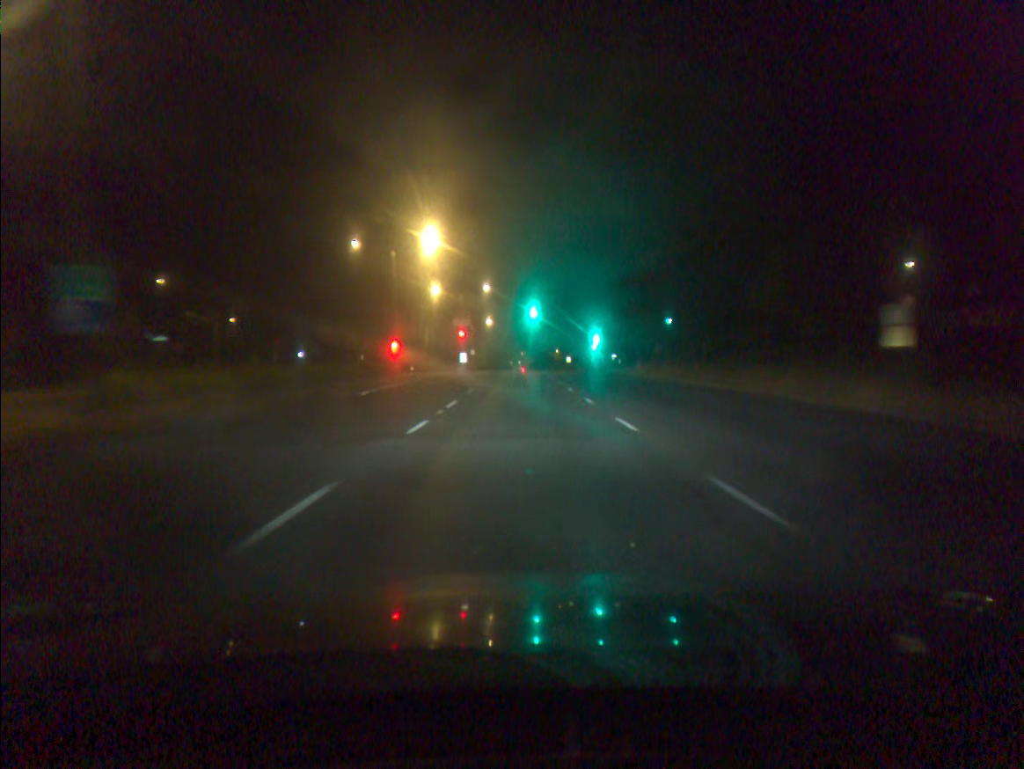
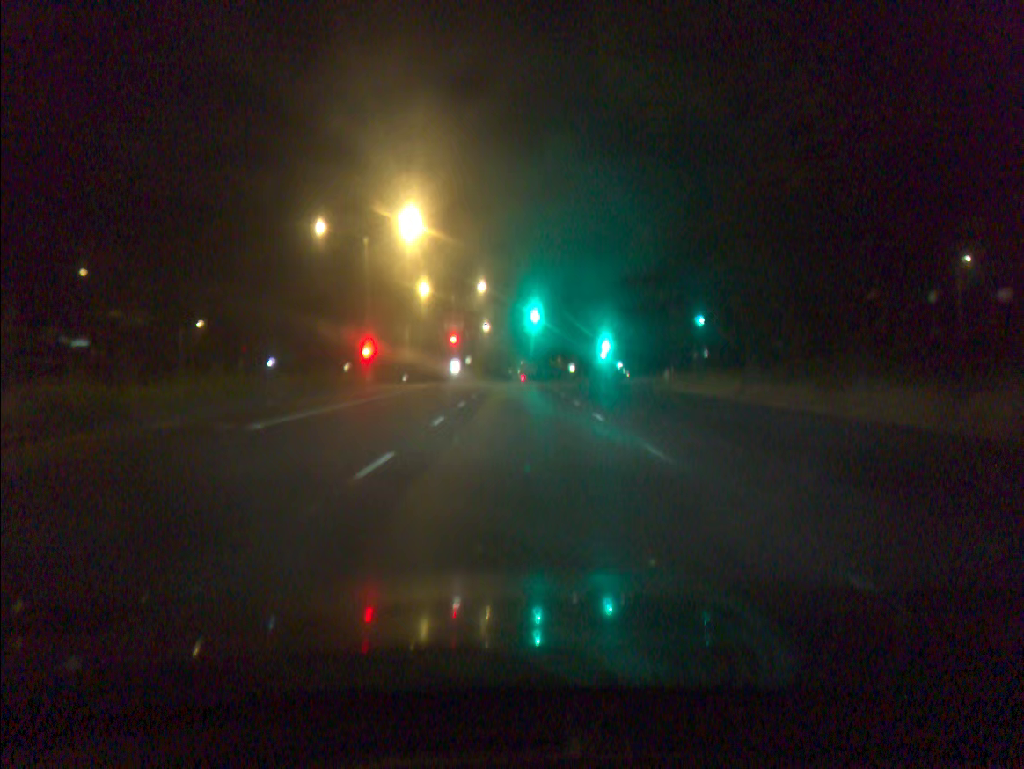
(0.0, +10.6) m; 0°
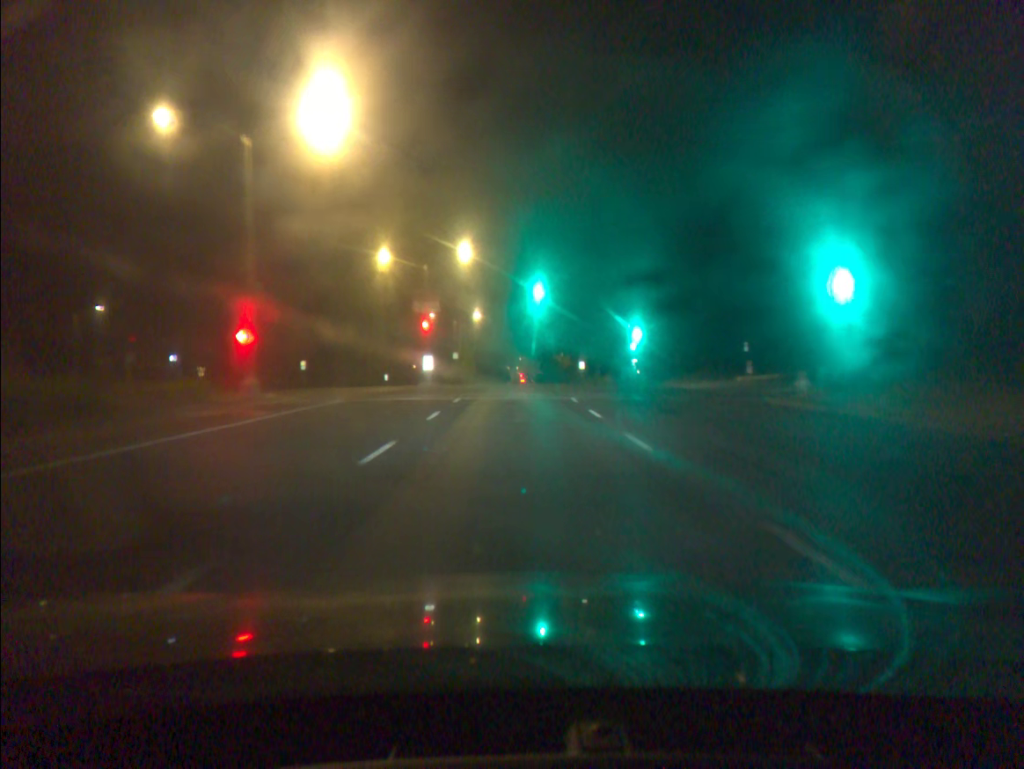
(0.0, +20.9) m; 0°
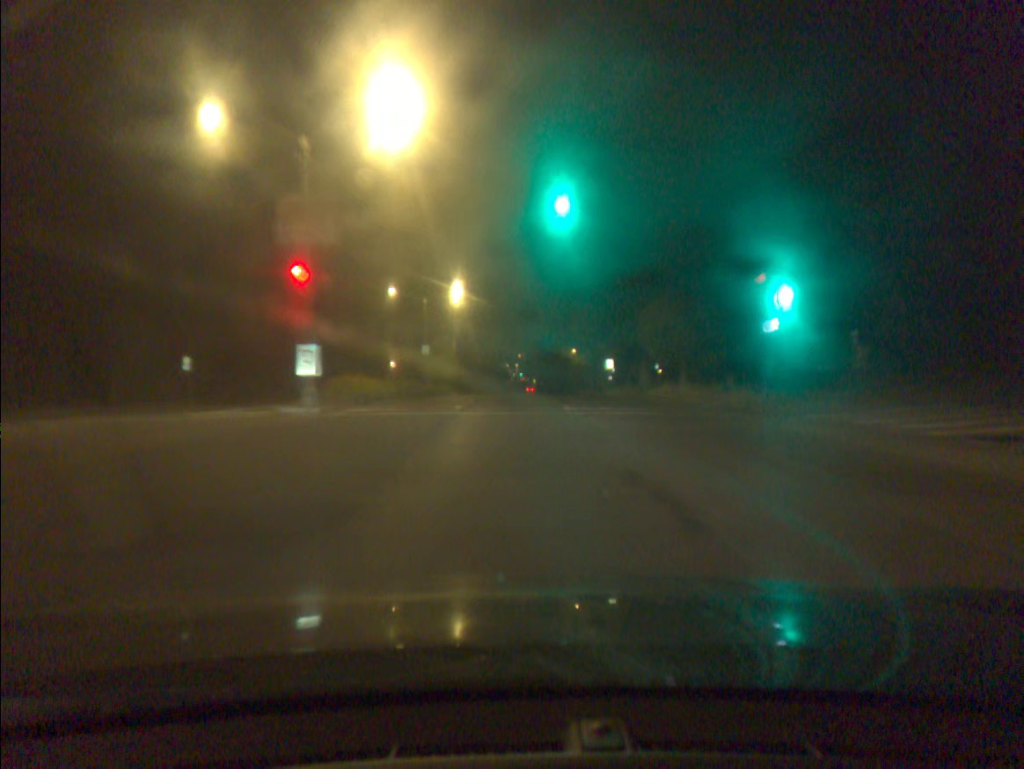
(0.0, +30.9) m; 0°
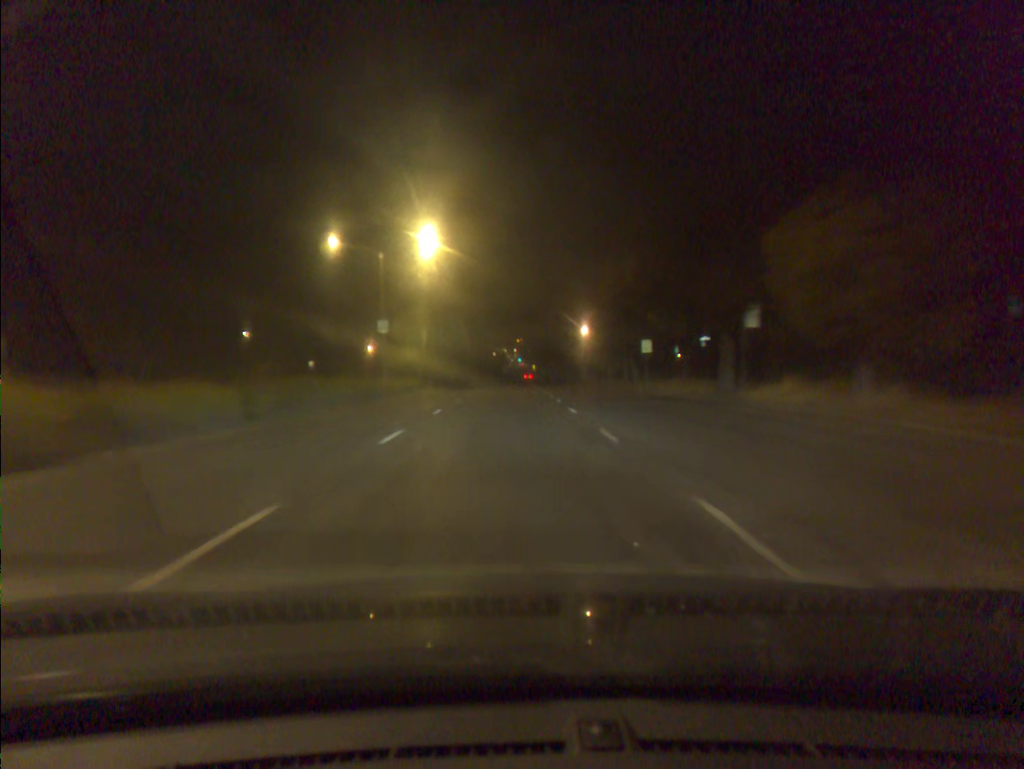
(0.0, +20.4) m; 0°
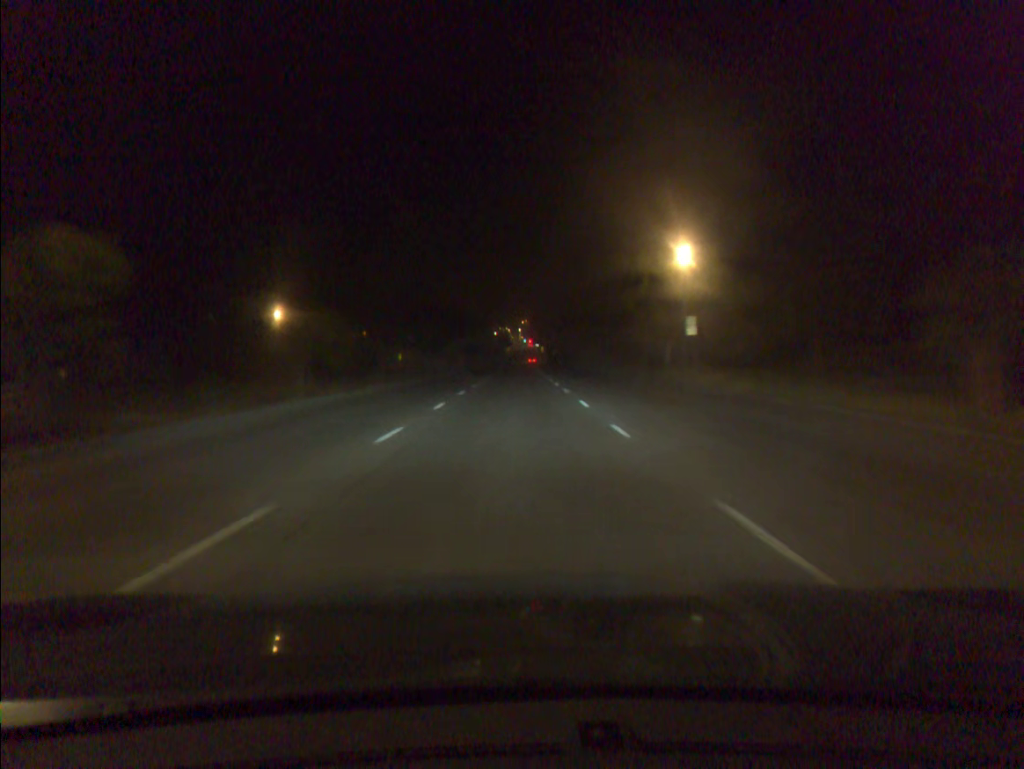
(-0.2, +51.8) m; 0°
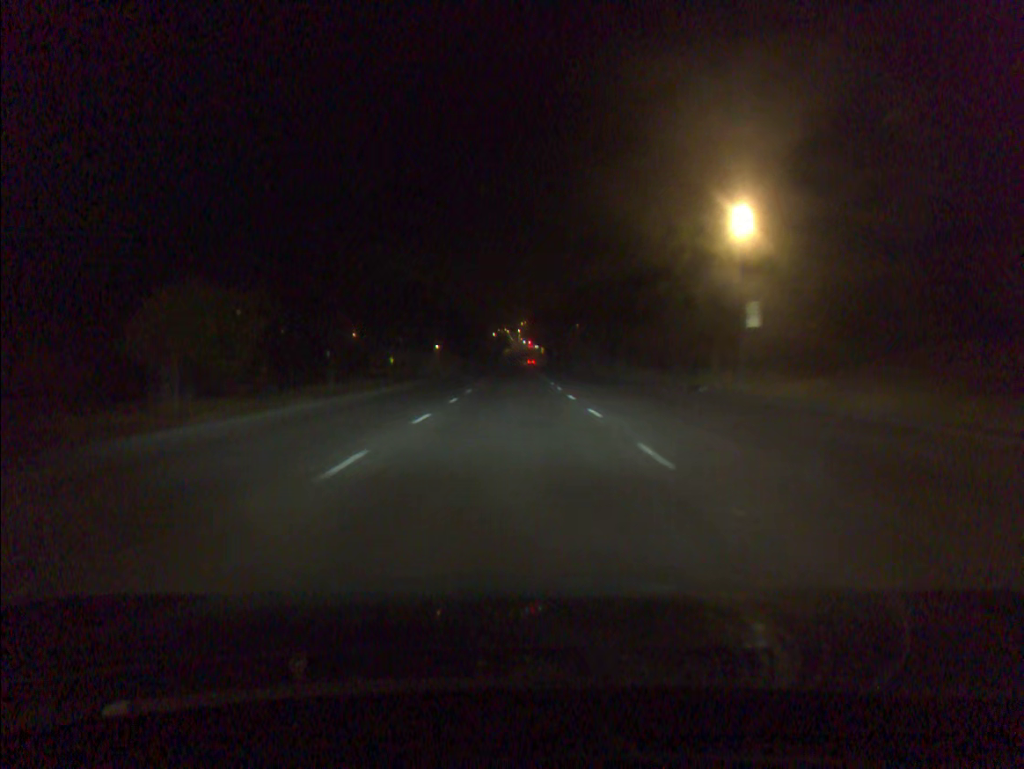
(0.0, +10.4) m; 0°
